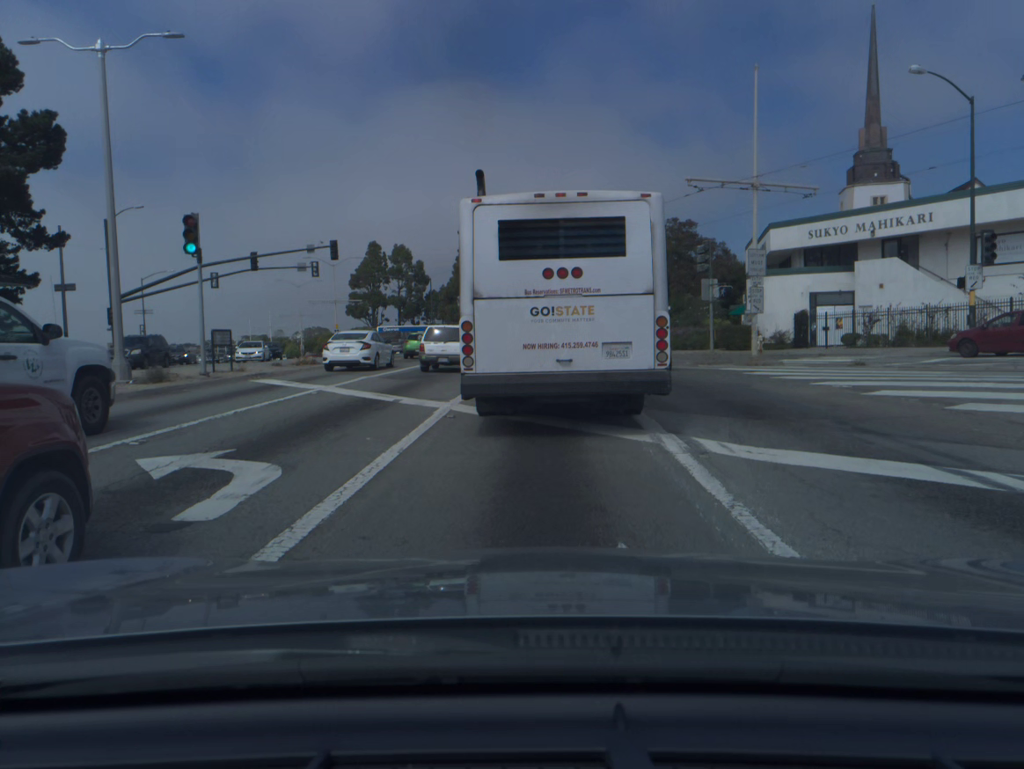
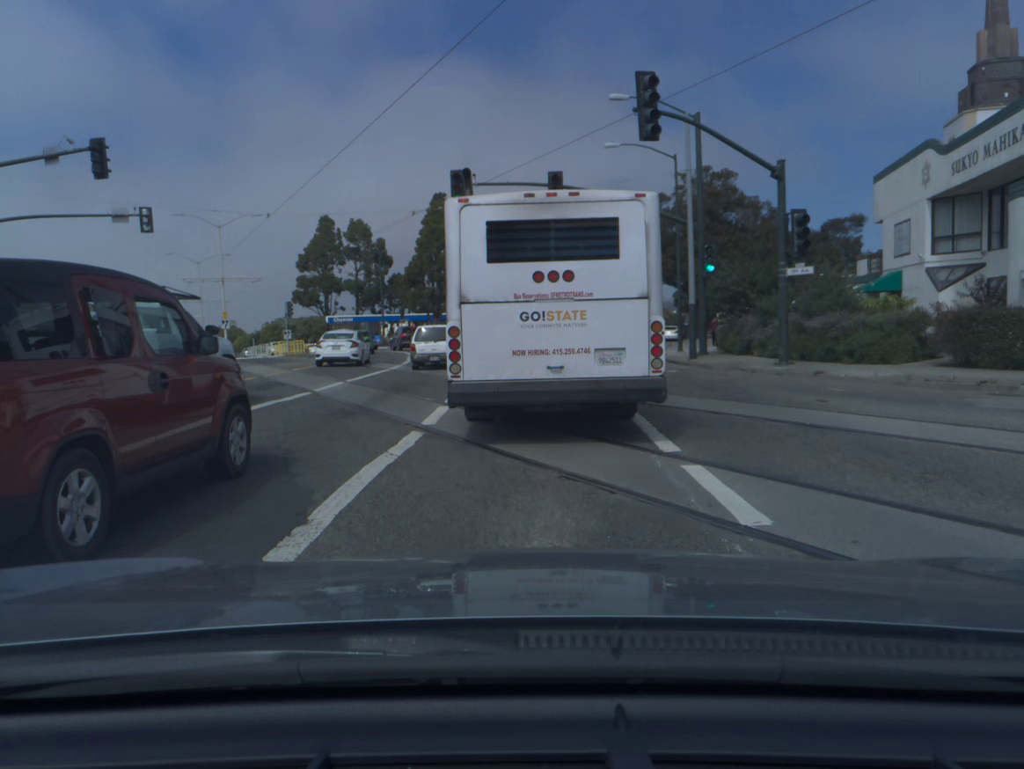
(+0.3, +27.0) m; +1°
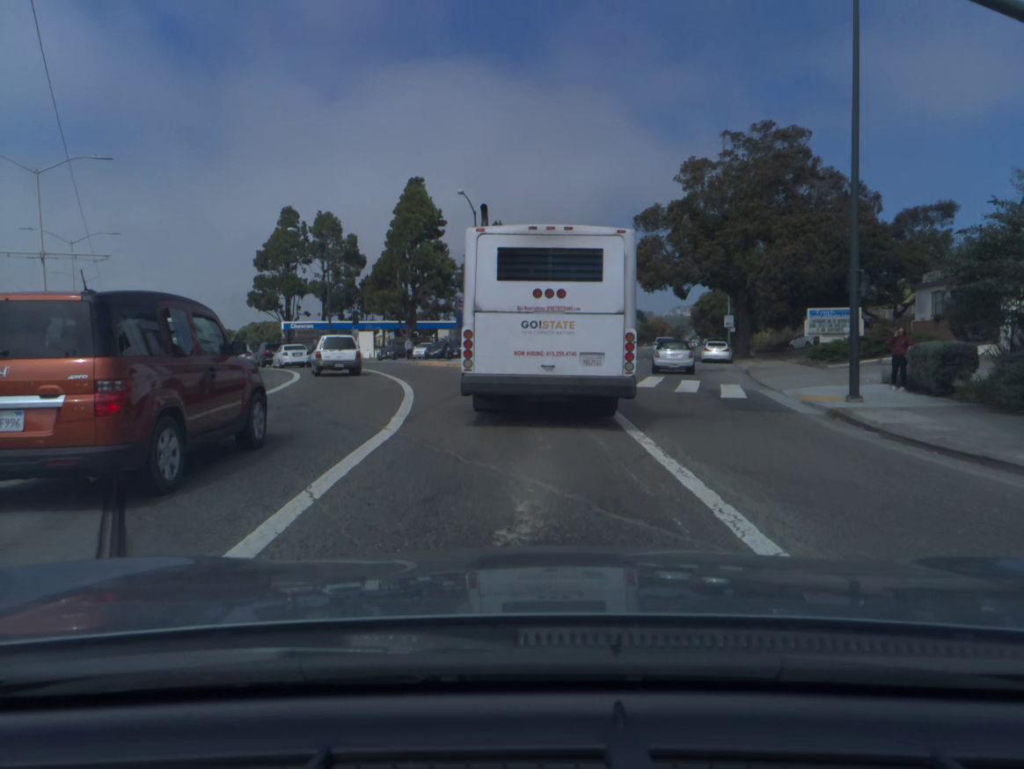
(0.0, +21.4) m; 0°
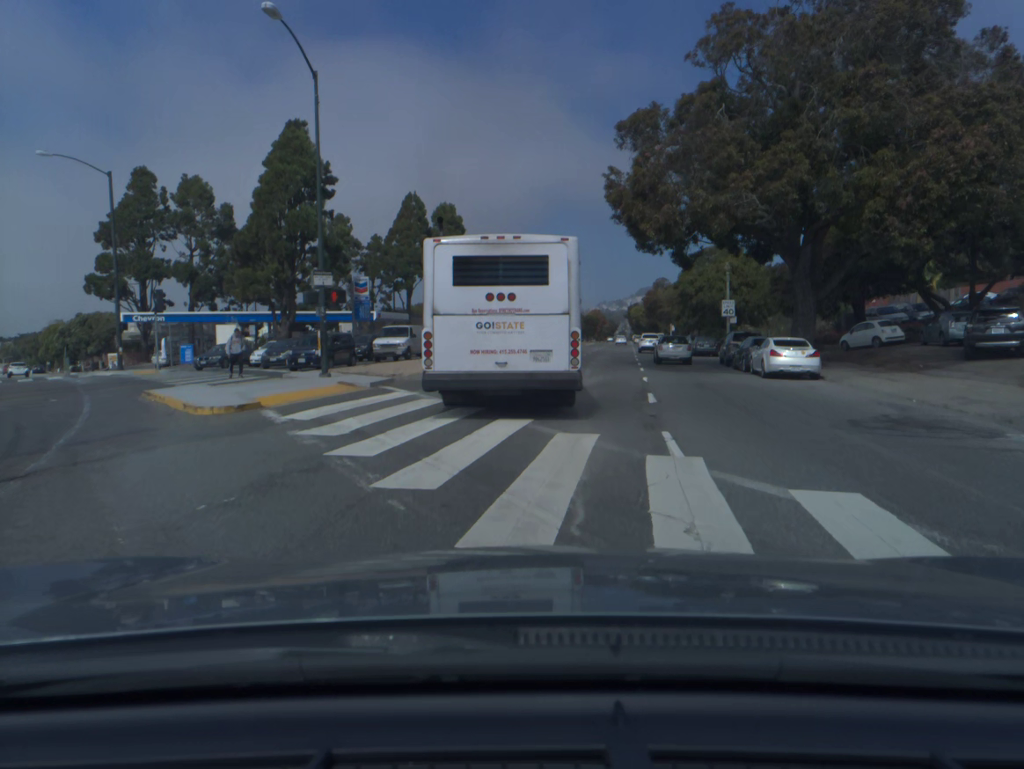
(+0.7, +25.0) m; +6°
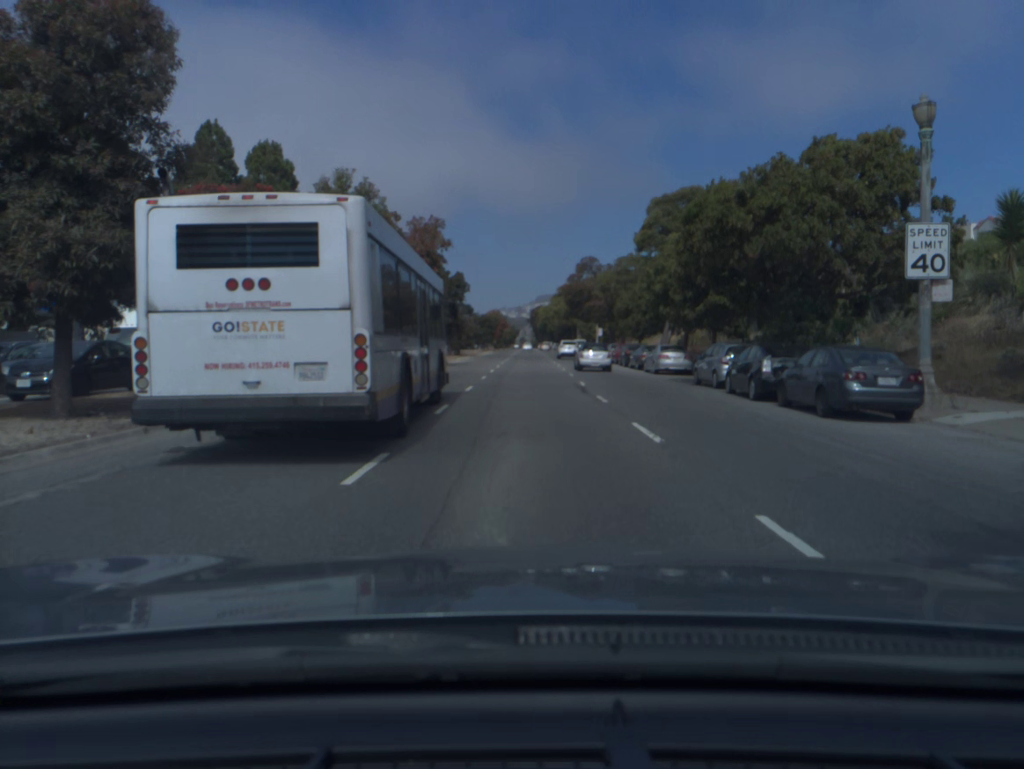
(+3.2, +41.0) m; +7°
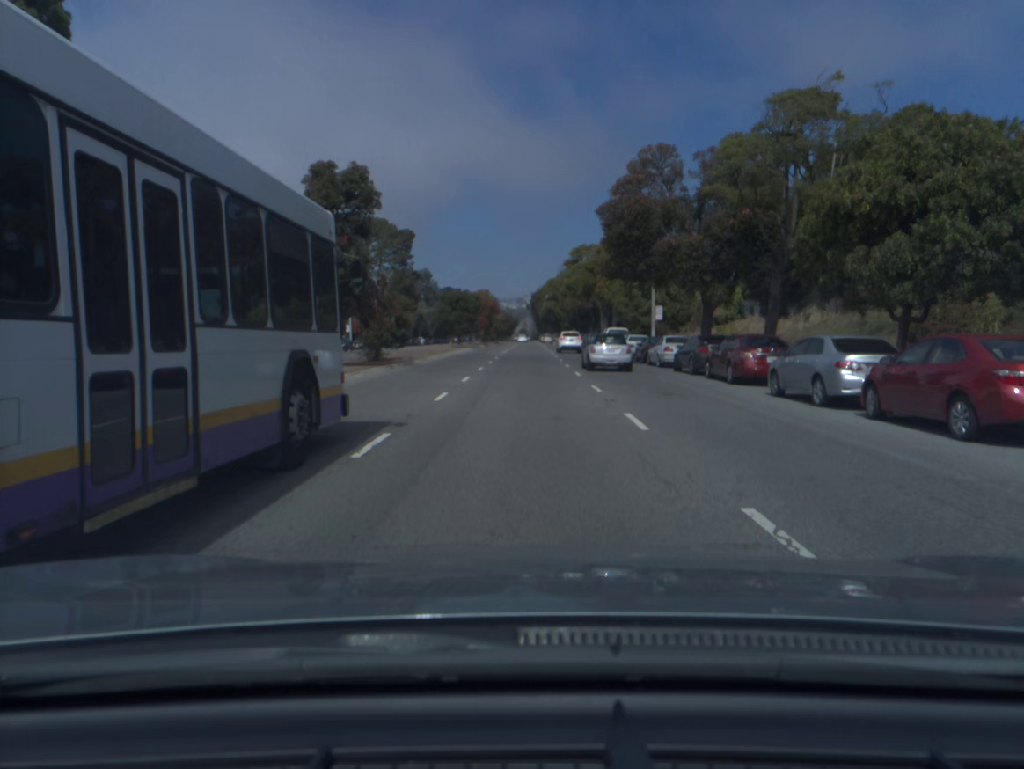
(0.0, +43.1) m; 0°
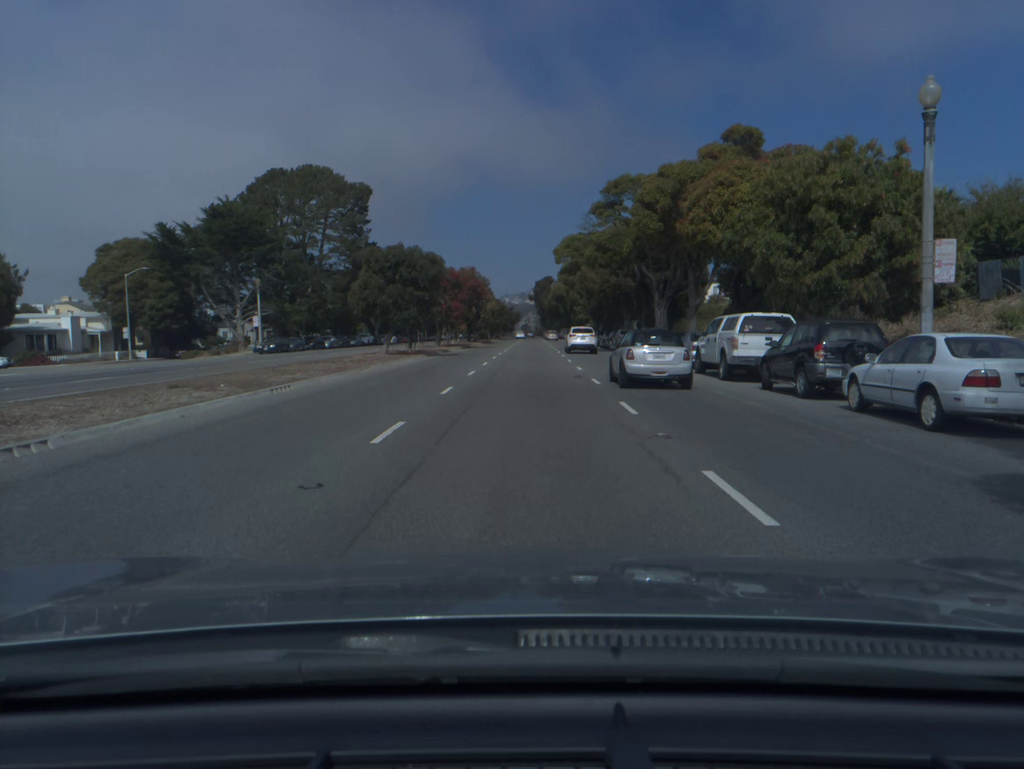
(0.0, +35.4) m; 0°
